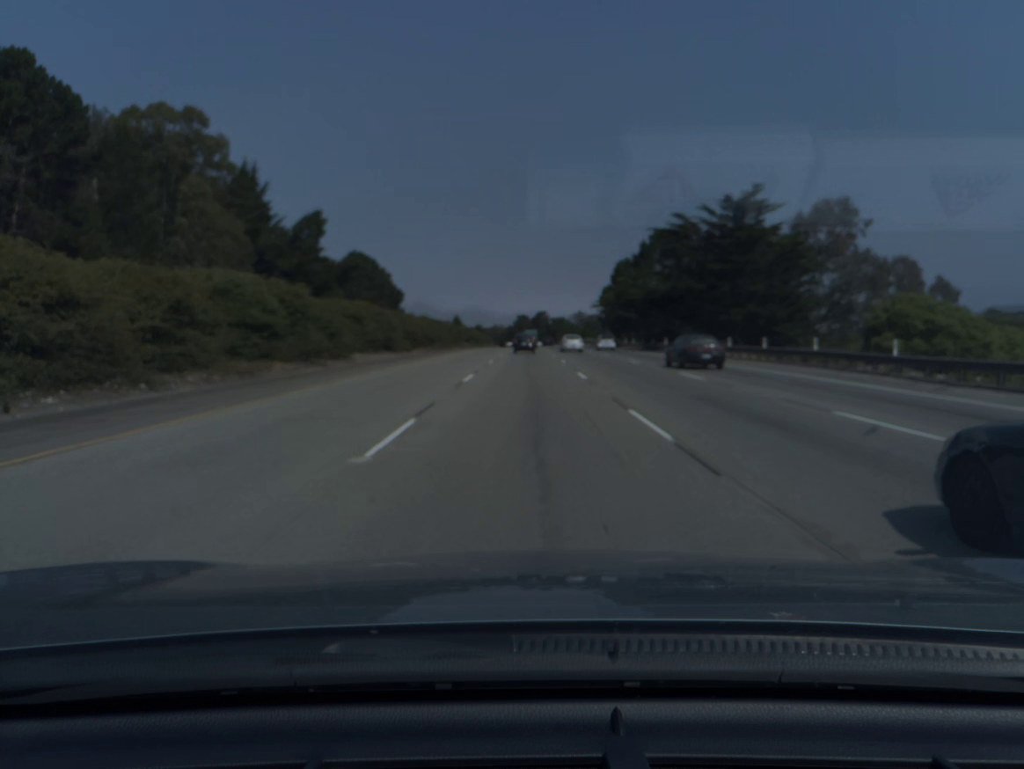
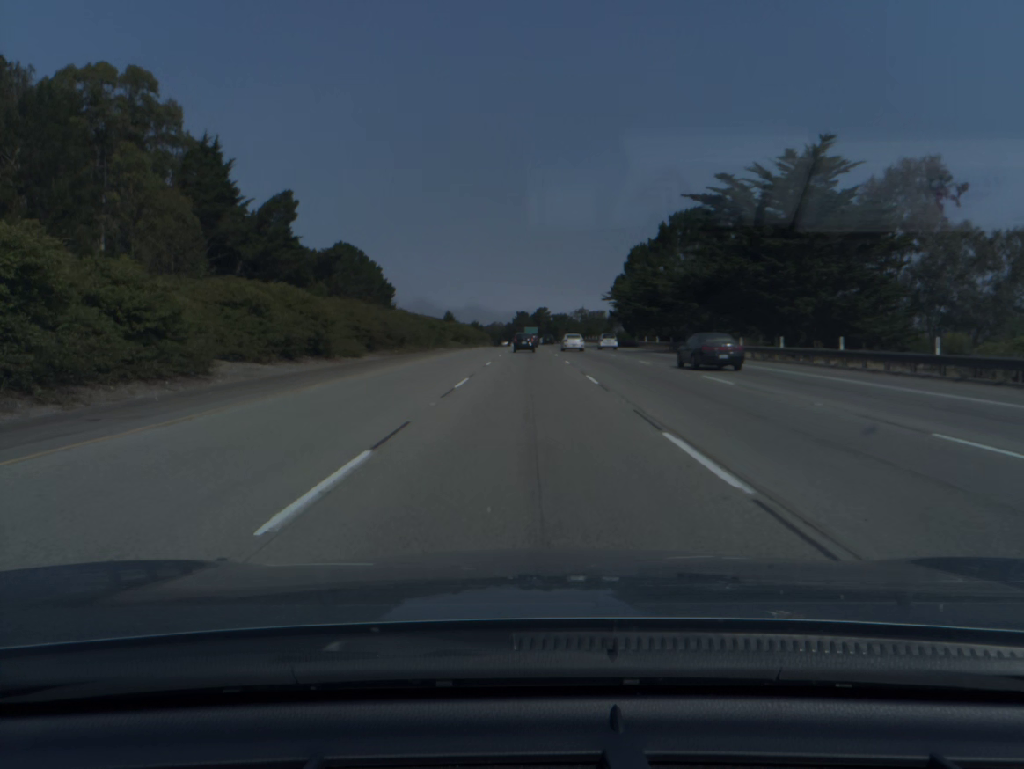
(0.0, +18.2) m; 0°
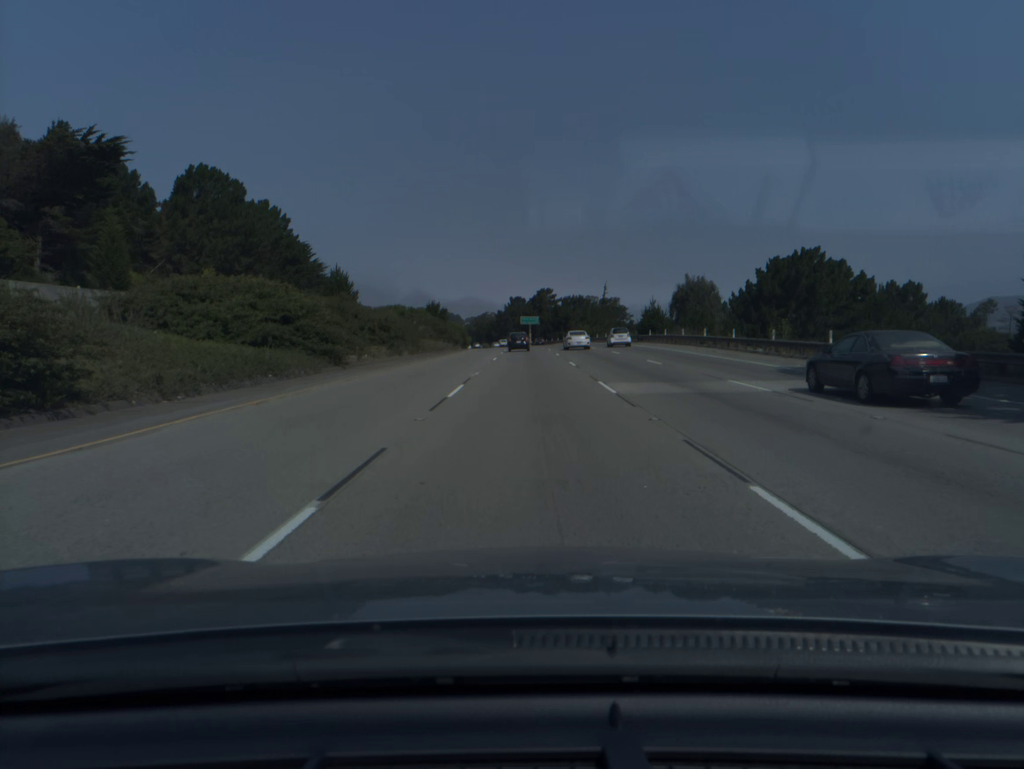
(+0.2, +90.8) m; 0°
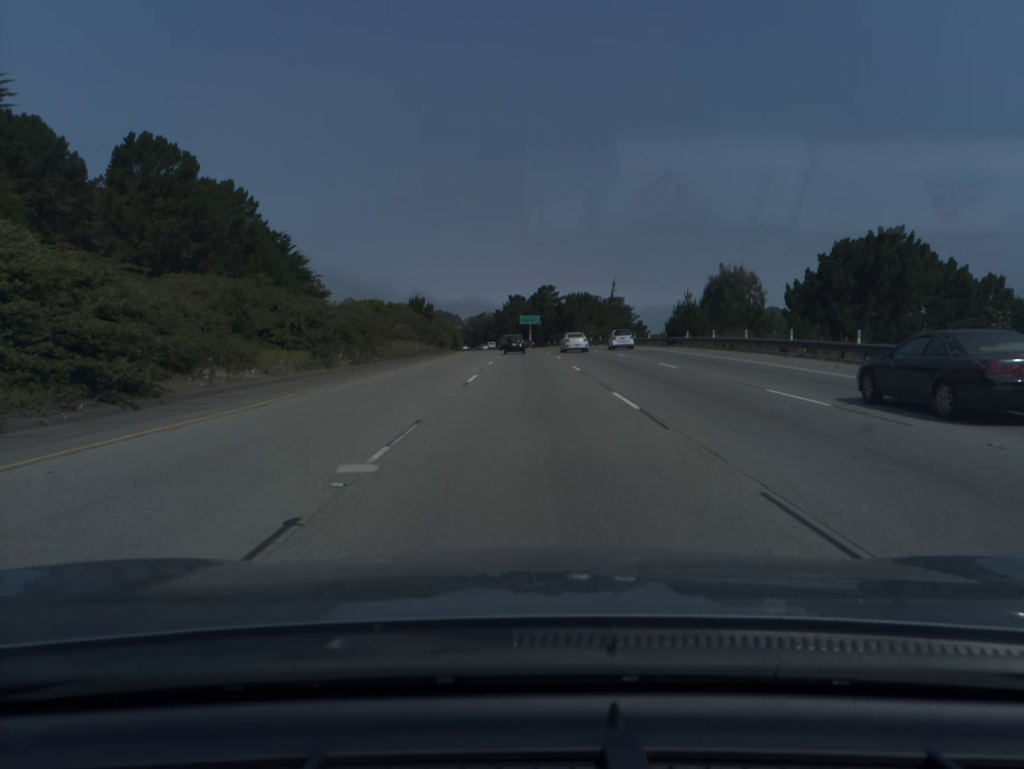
(0.0, +18.1) m; 0°
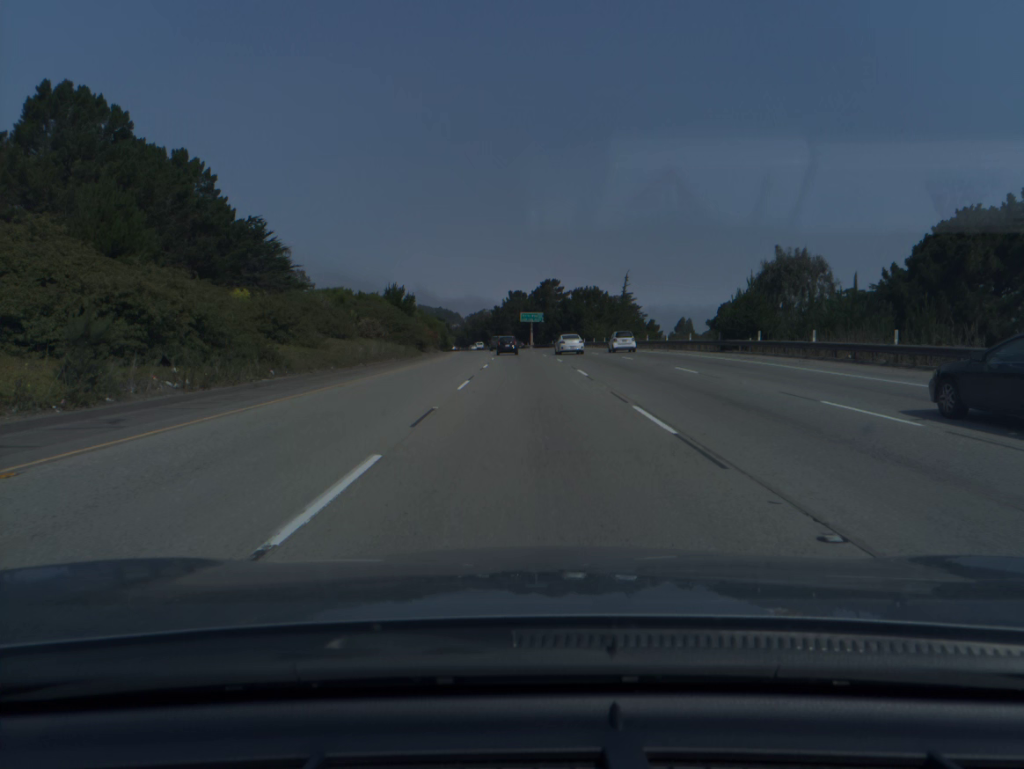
(0.0, +18.1) m; 0°
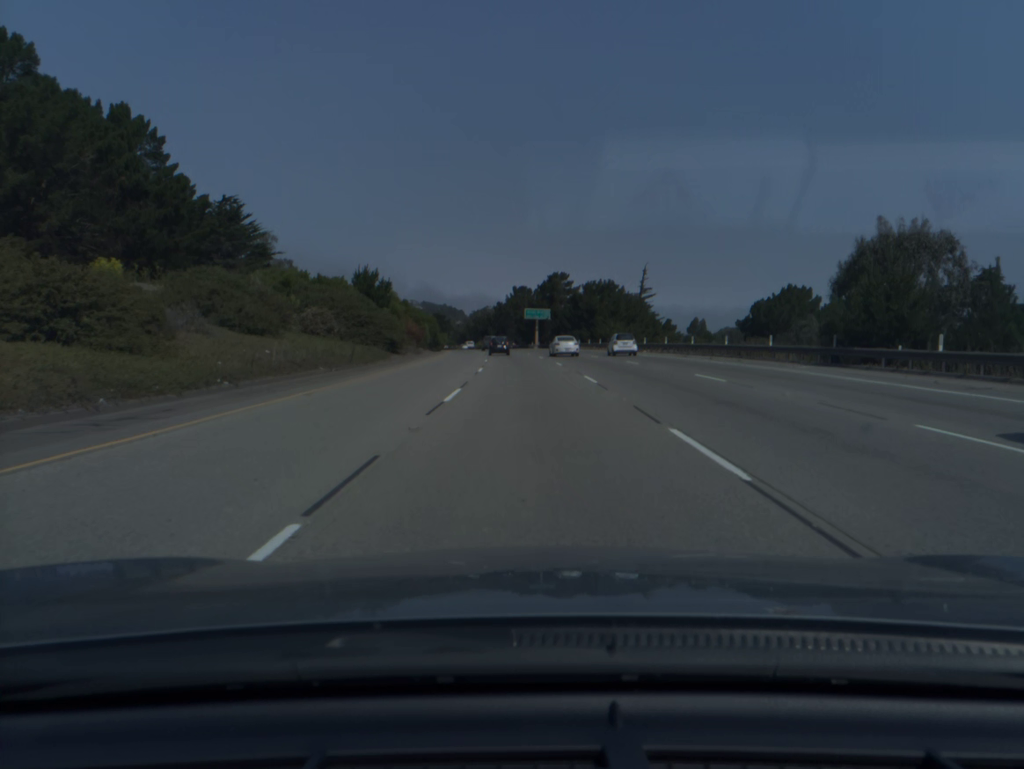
(0.0, +18.2) m; 0°
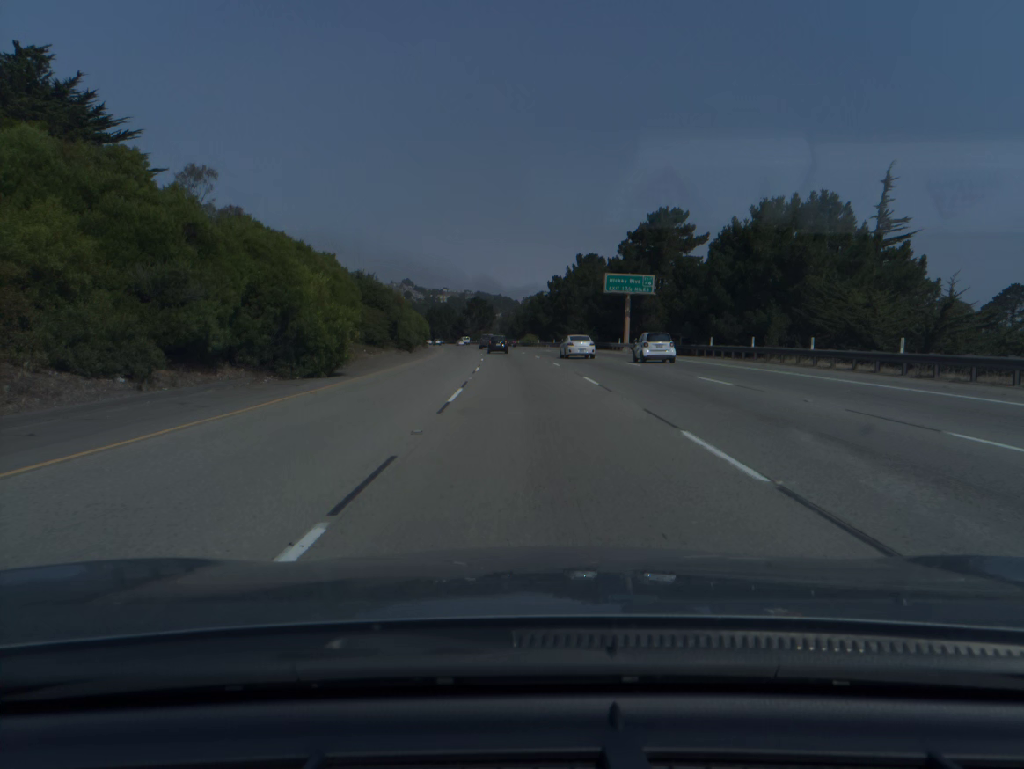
(-2.1, +73.1) m; -4°
